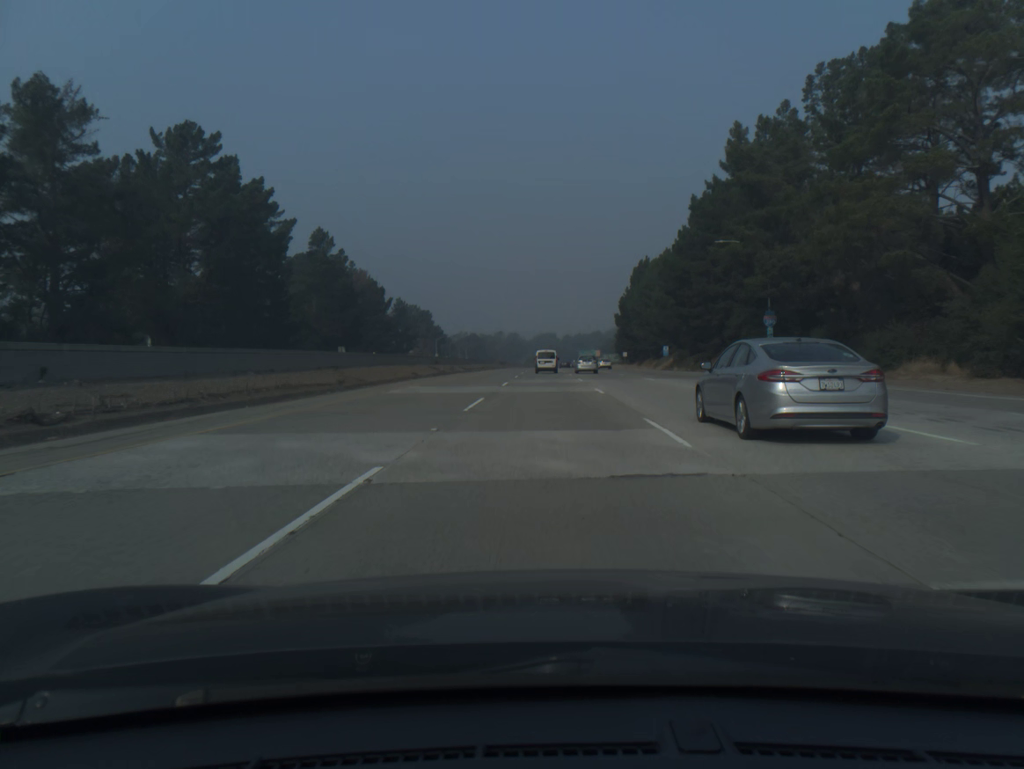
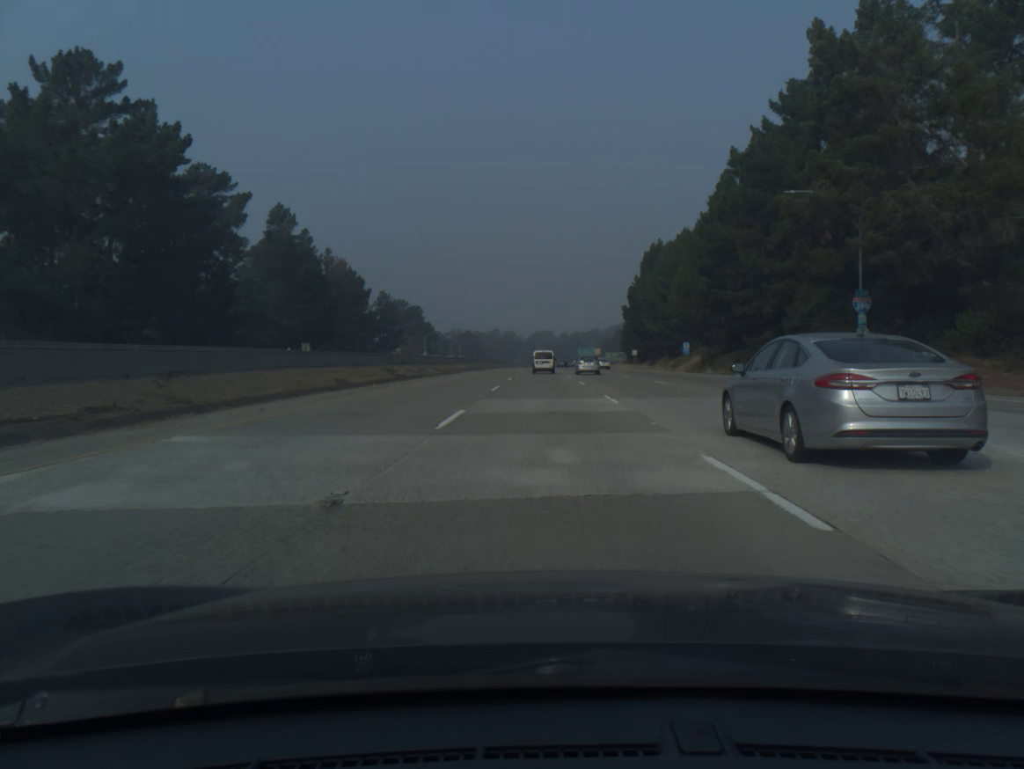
(0.0, +19.7) m; 0°
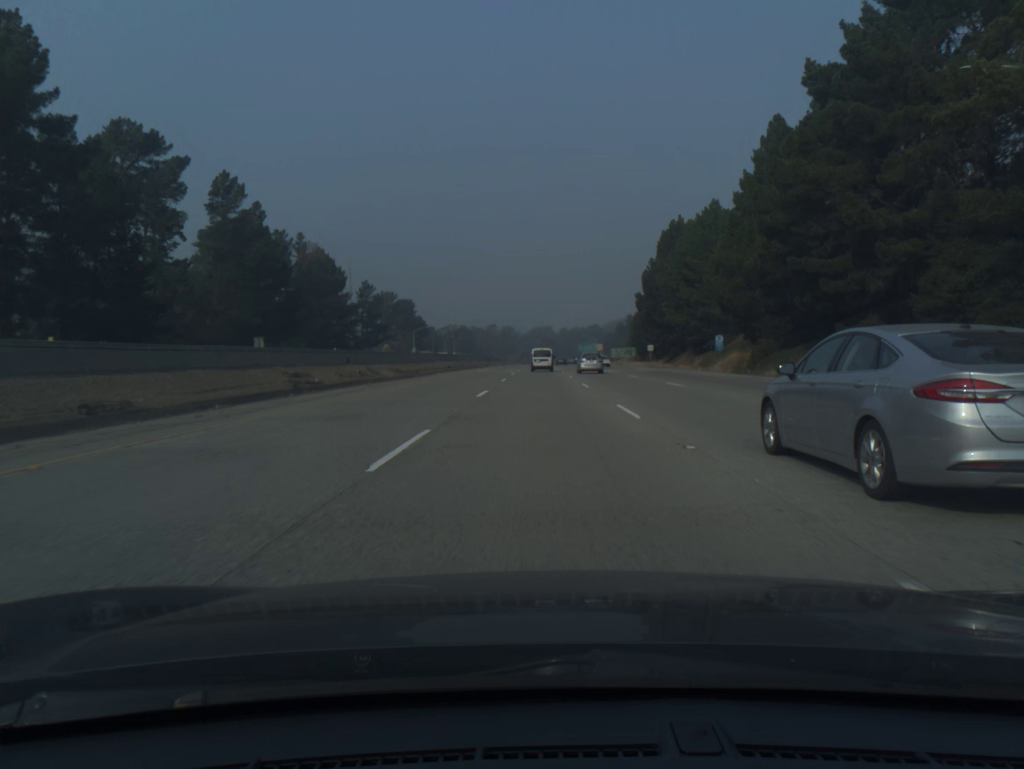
(0.0, +19.7) m; 0°
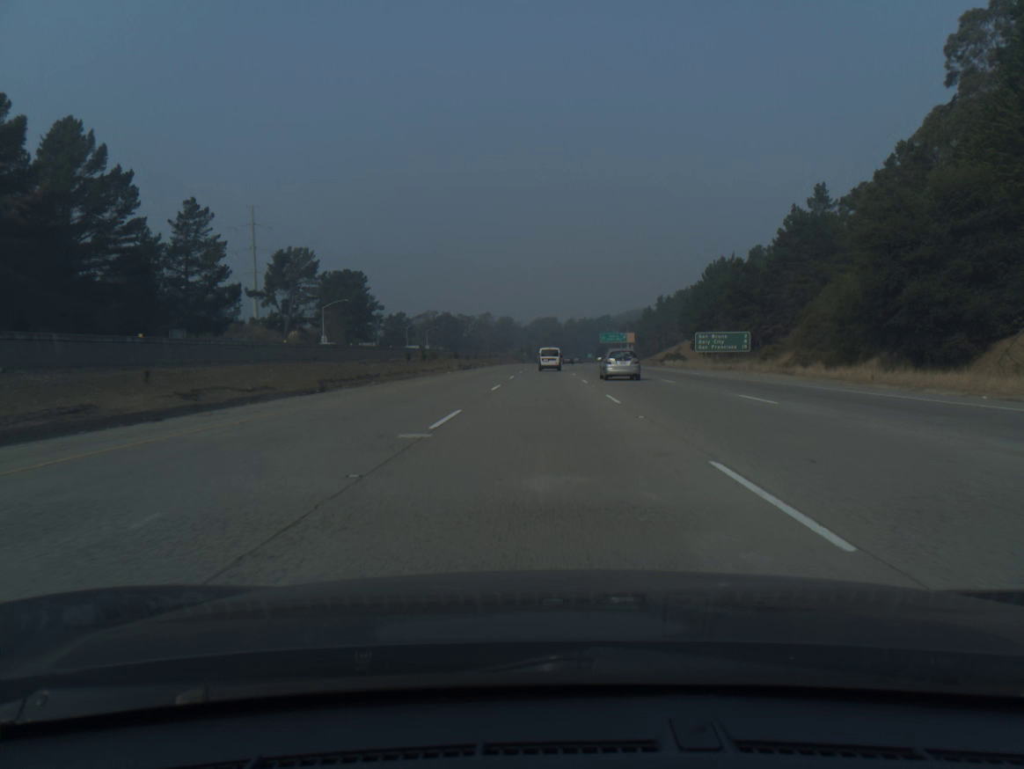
(-0.2, +97.8) m; 0°
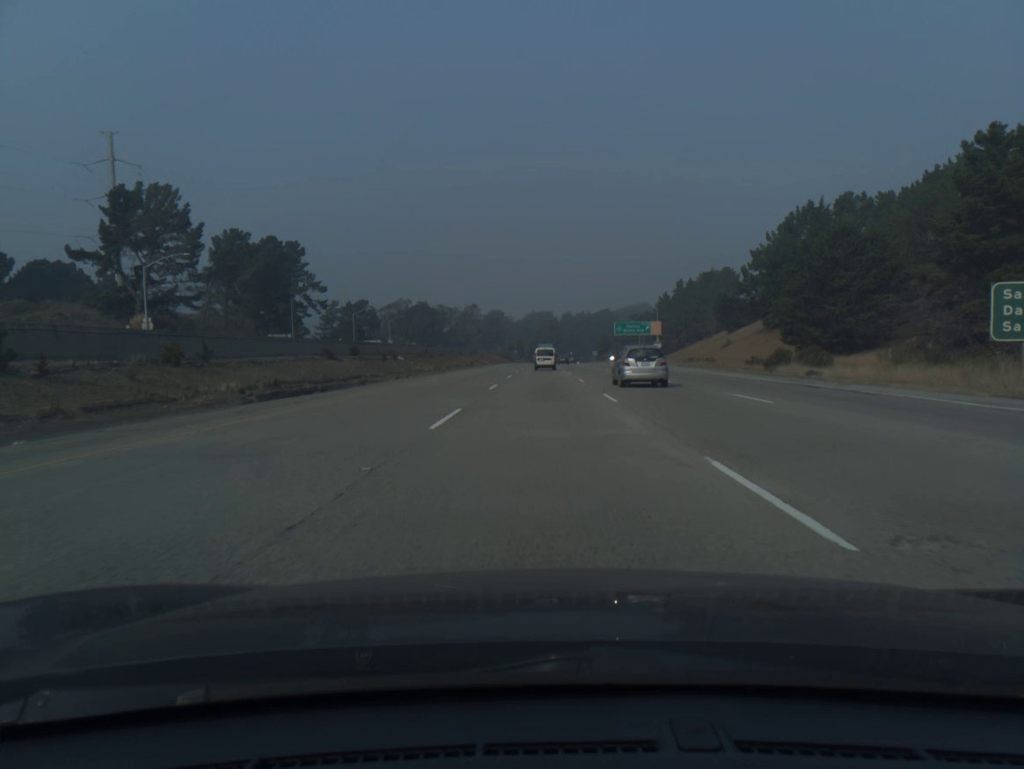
(+0.2, +58.4) m; 0°
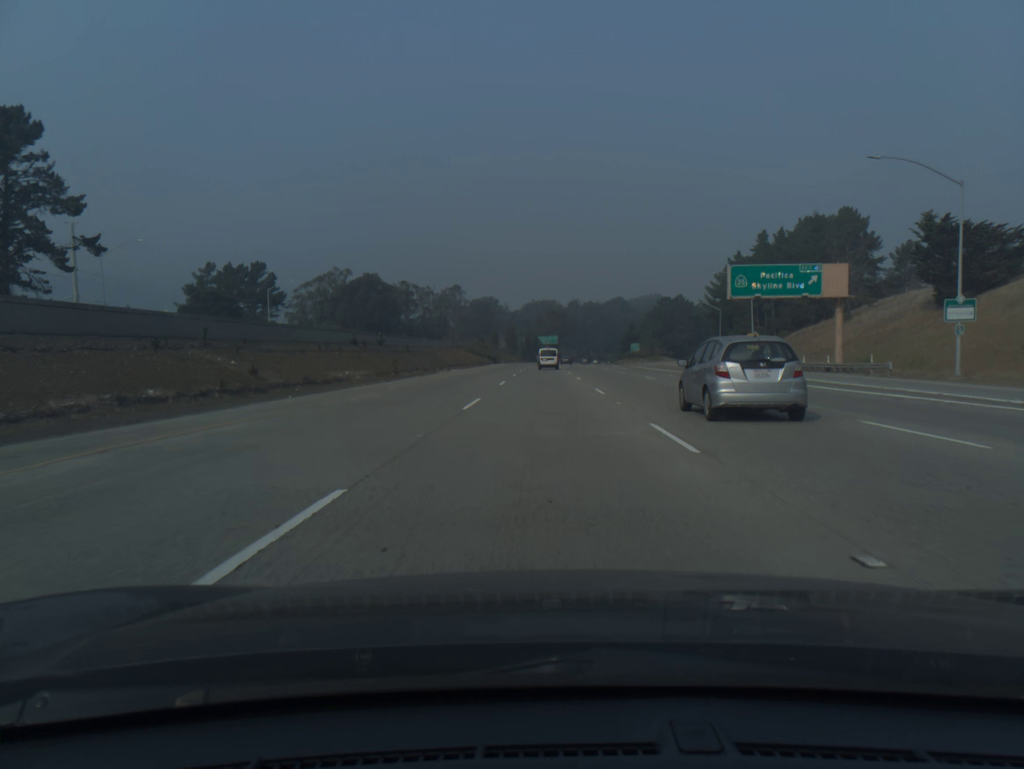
(0.0, +97.7) m; 0°
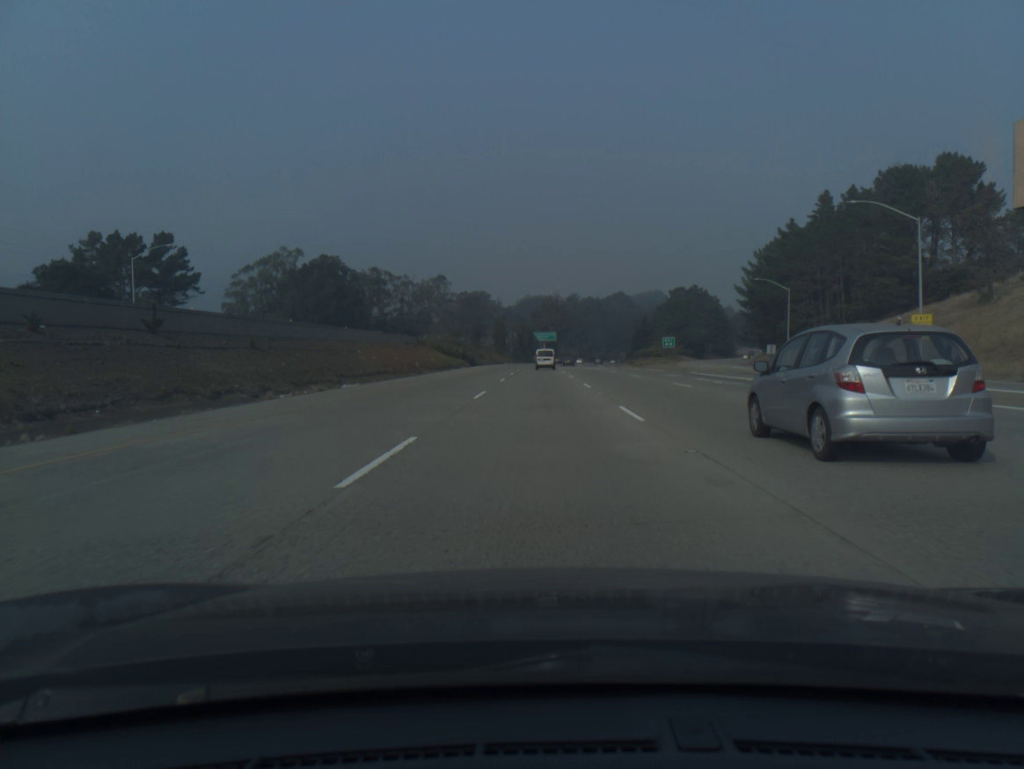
(+0.1, +39.5) m; 0°
